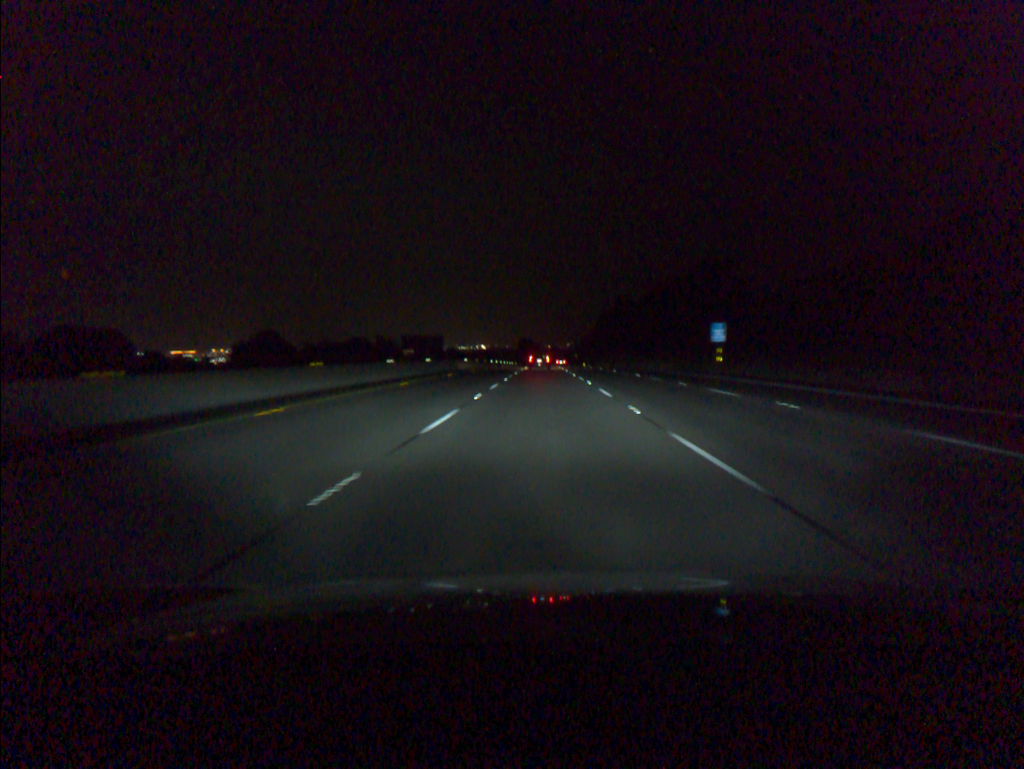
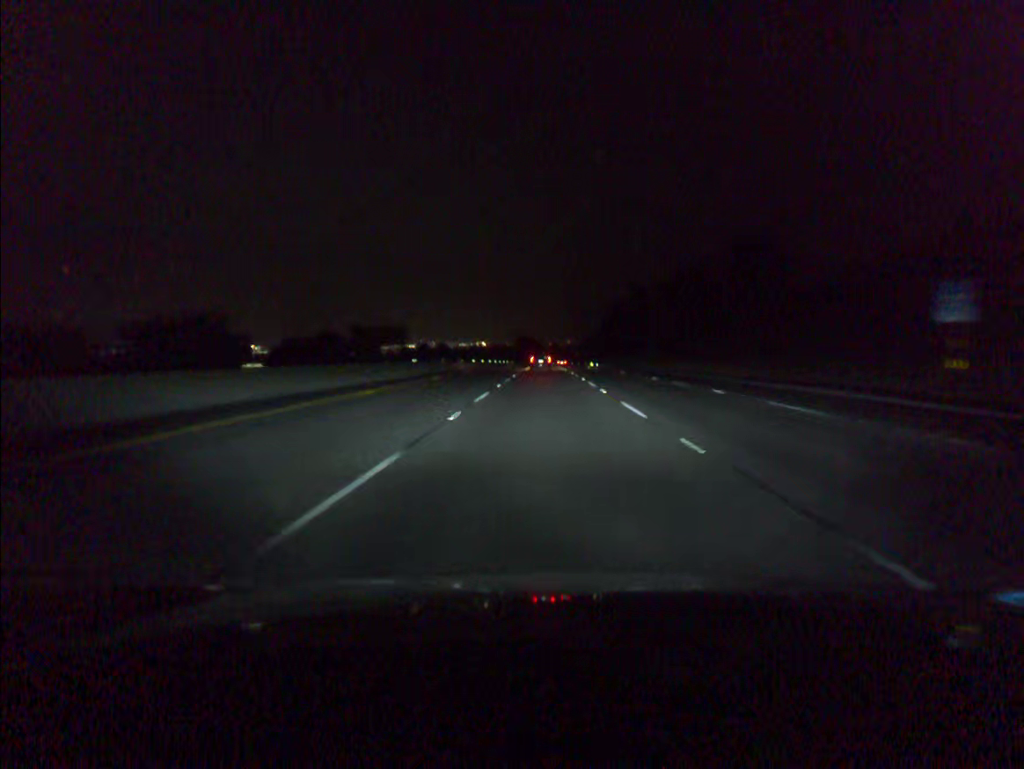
(0.0, +36.1) m; 0°
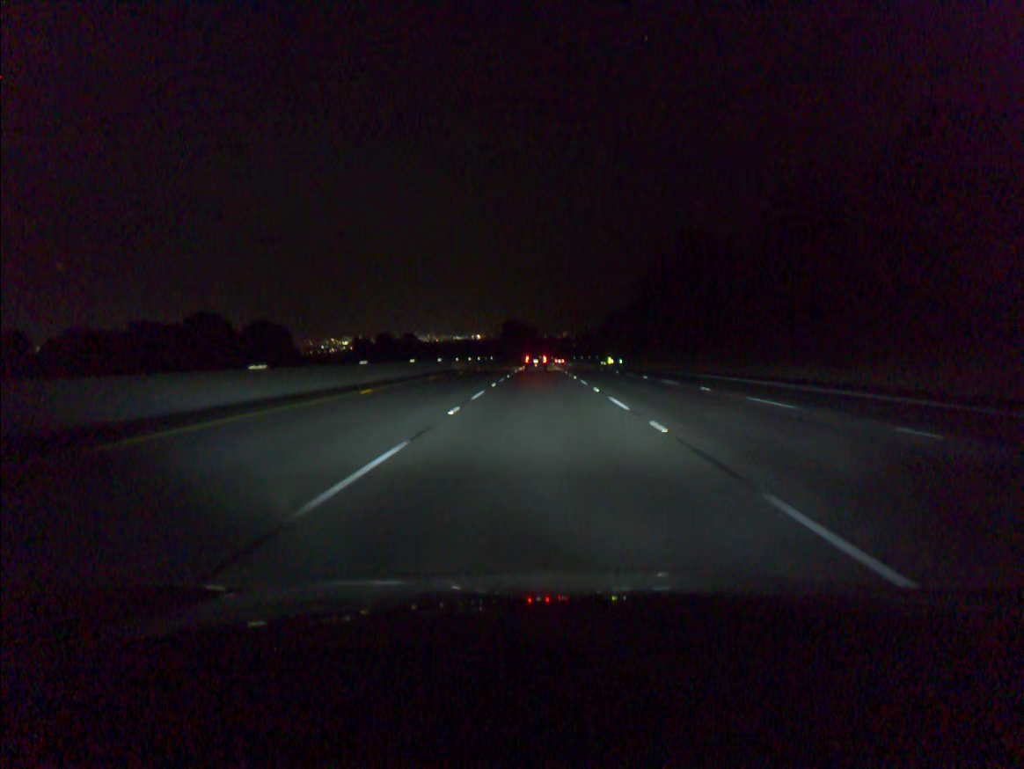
(+0.2, +72.0) m; 0°
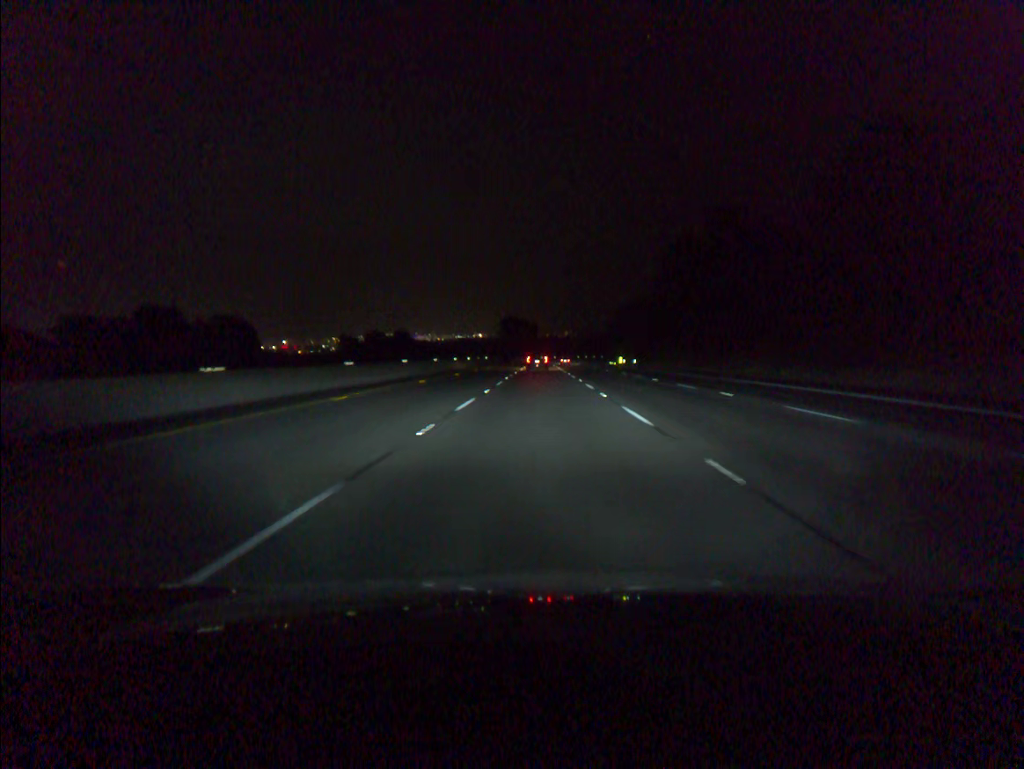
(0.0, +18.0) m; 0°
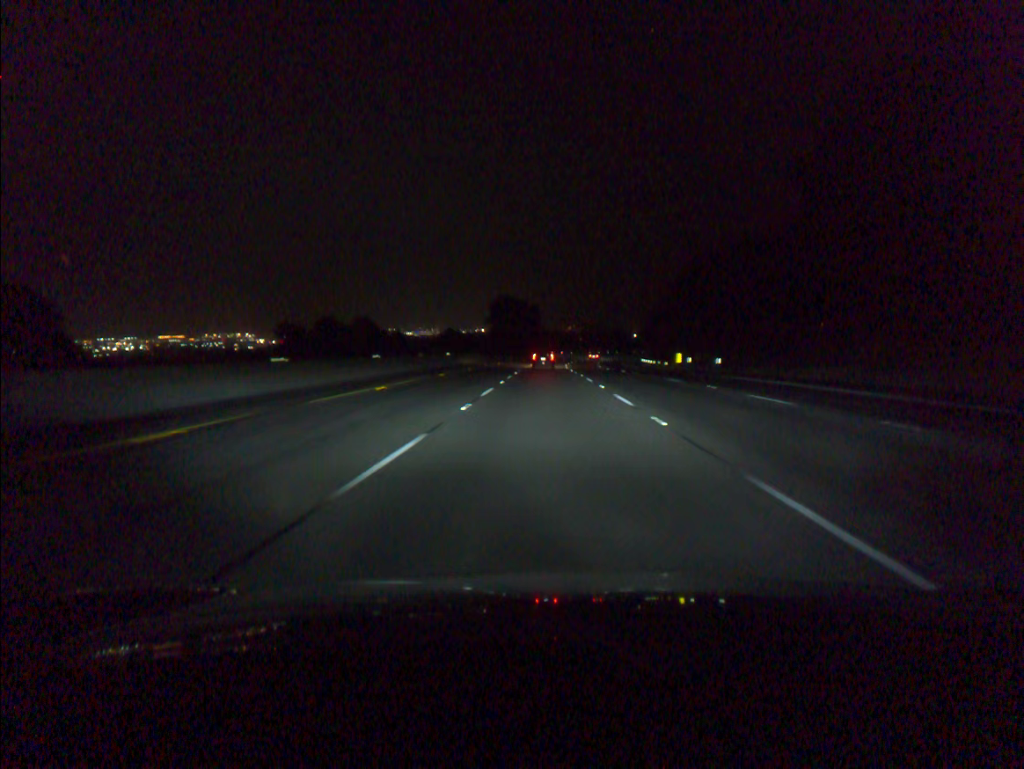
(-0.2, +54.1) m; 0°
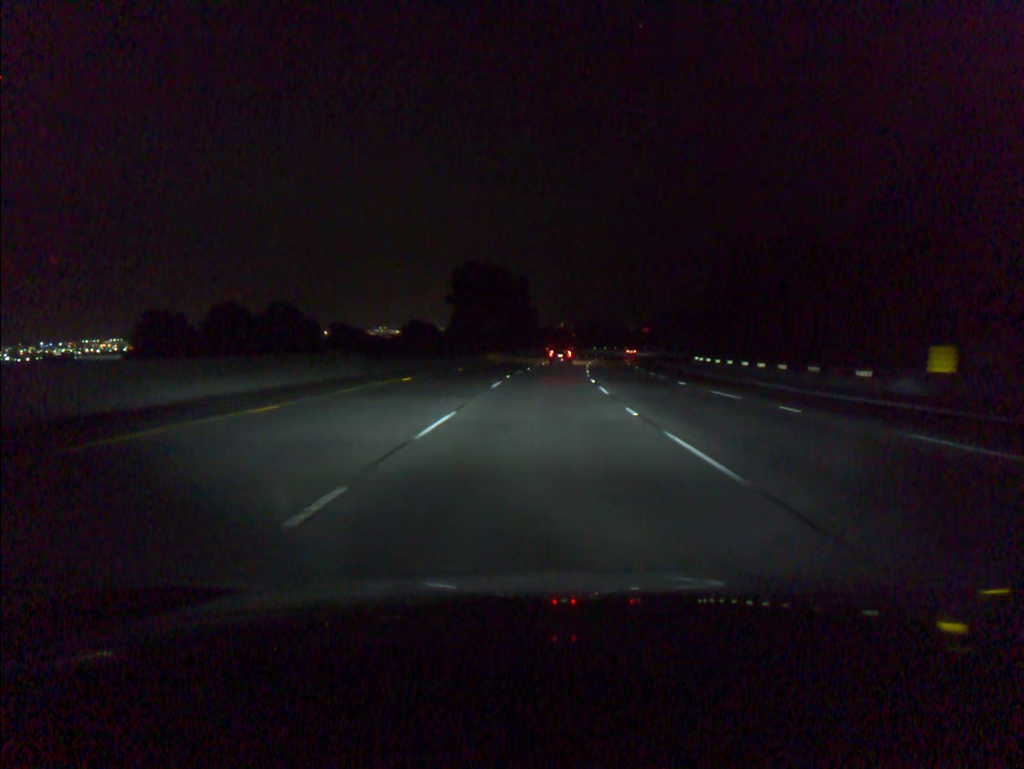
(+0.2, +54.0) m; +1°
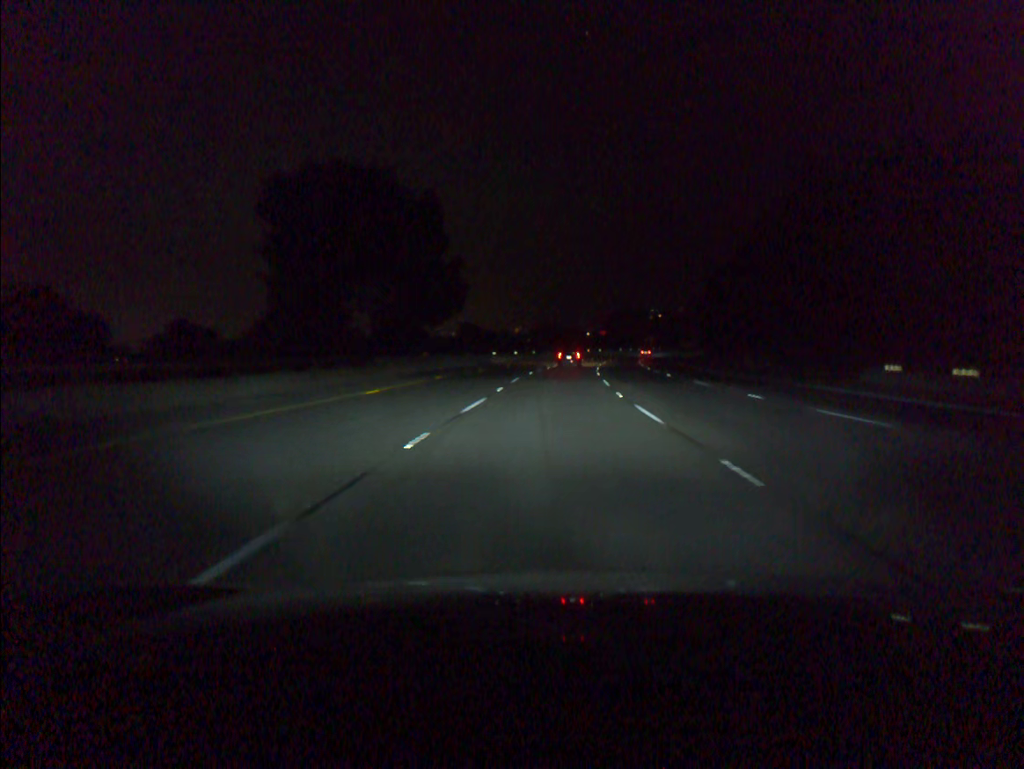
(+1.1, +53.9) m; +3°
